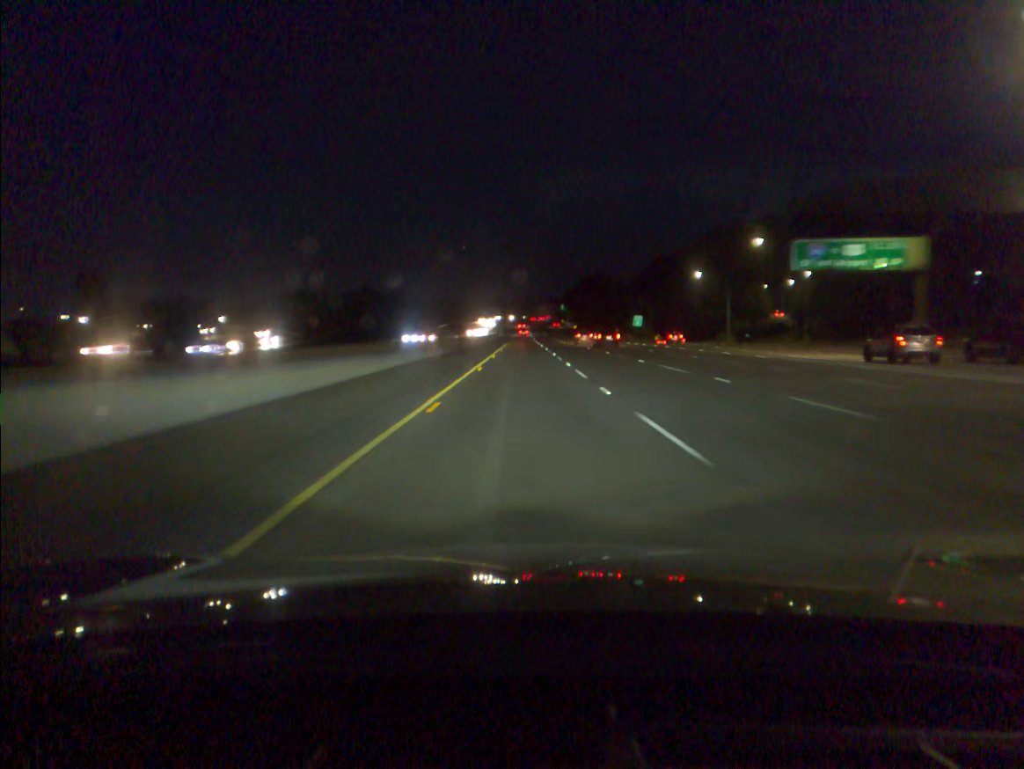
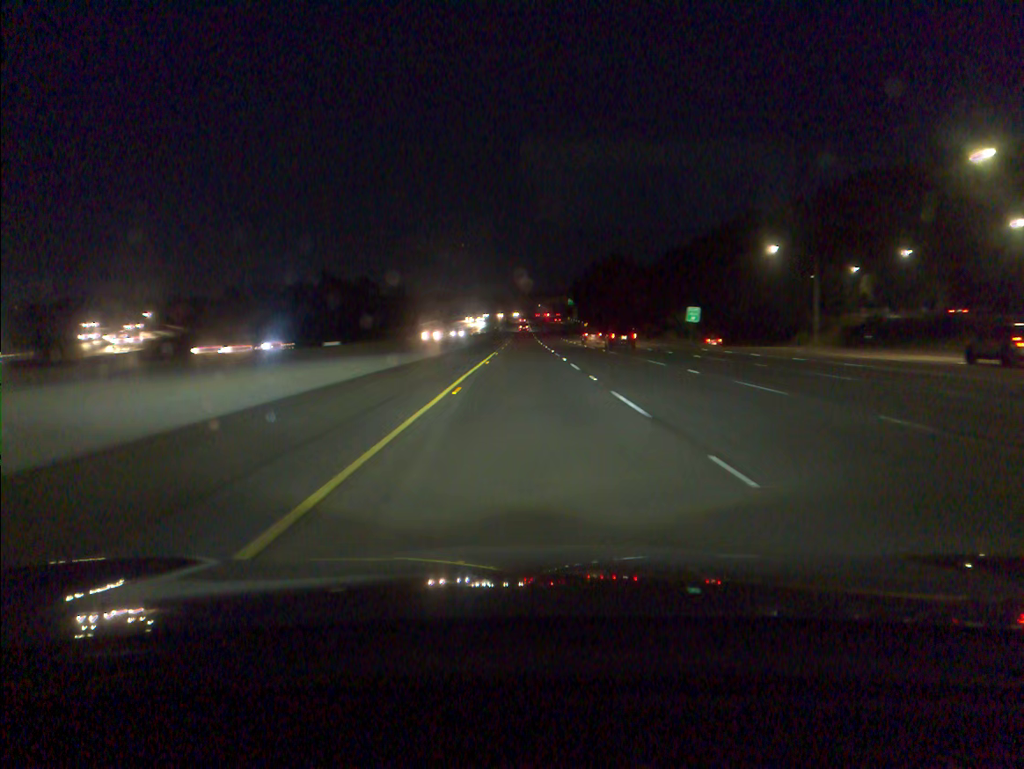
(0.0, +39.9) m; 0°
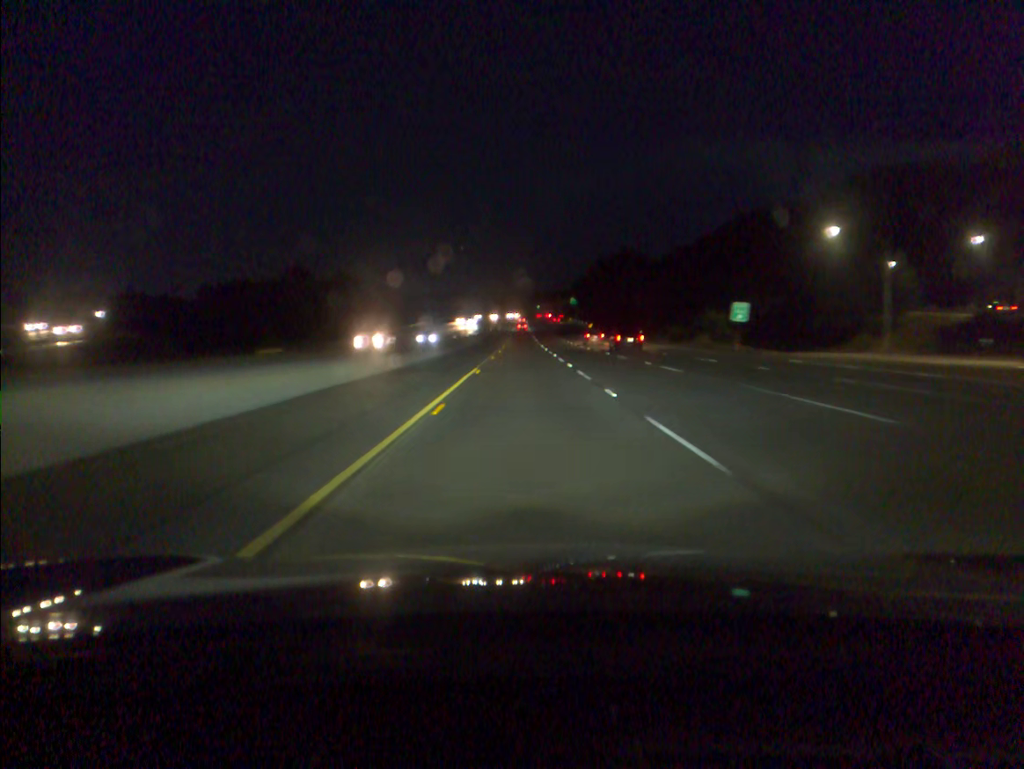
(0.0, +19.9) m; 0°
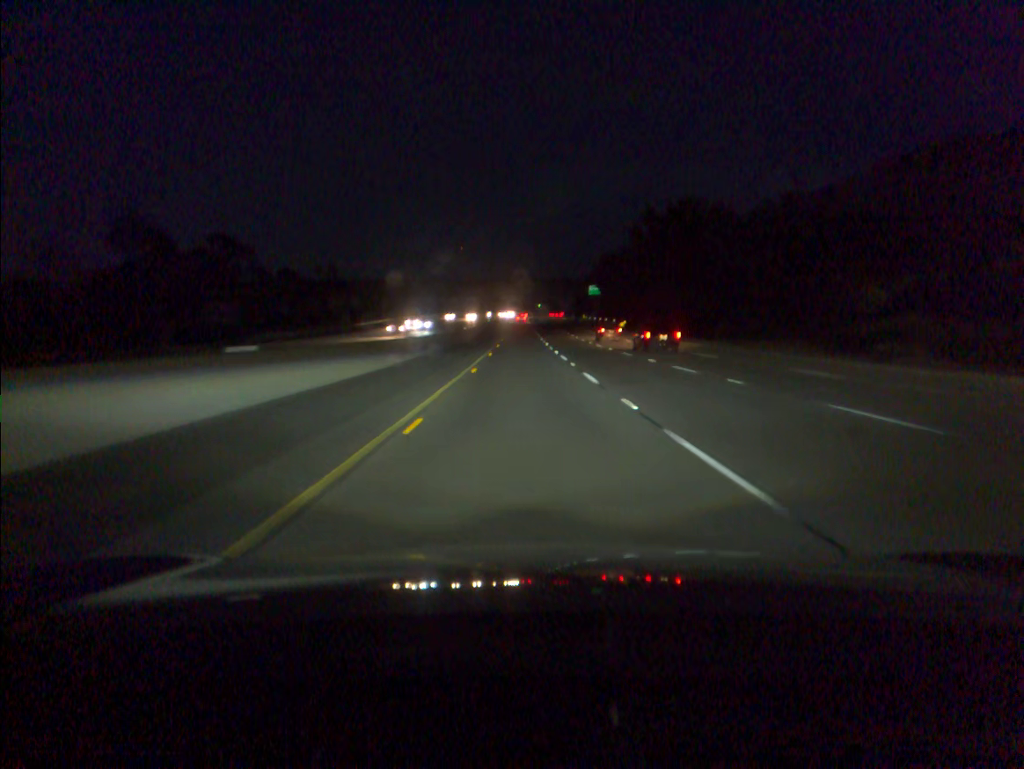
(0.0, +60.0) m; 0°
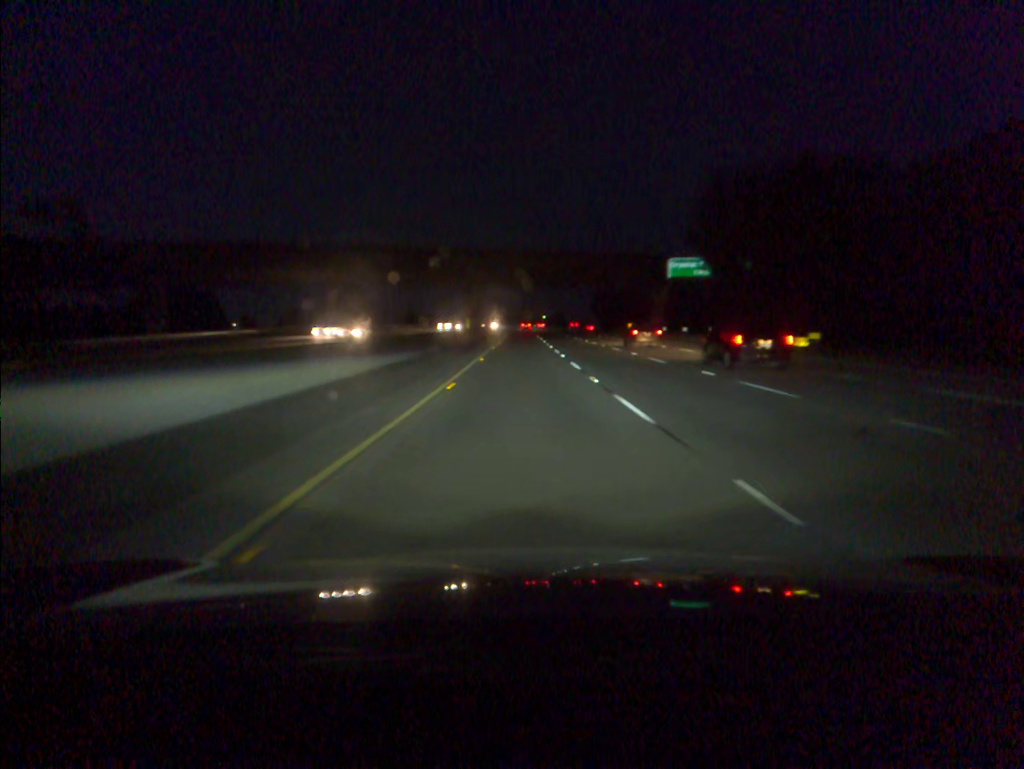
(0.0, +79.8) m; 0°
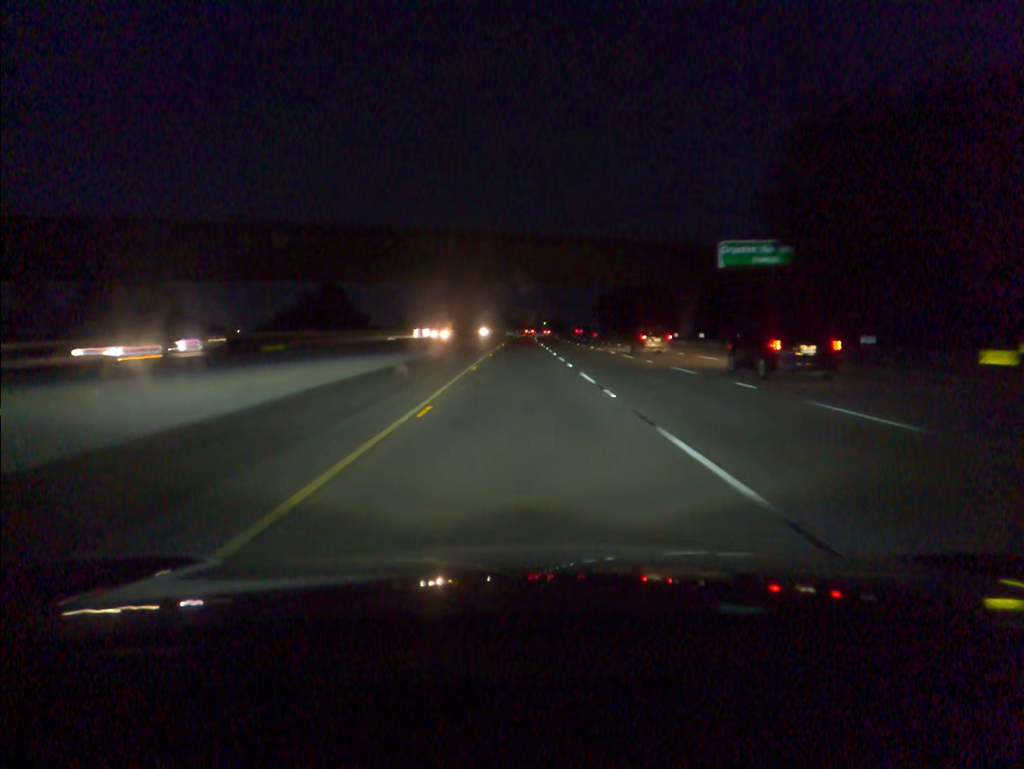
(0.0, +19.9) m; 0°
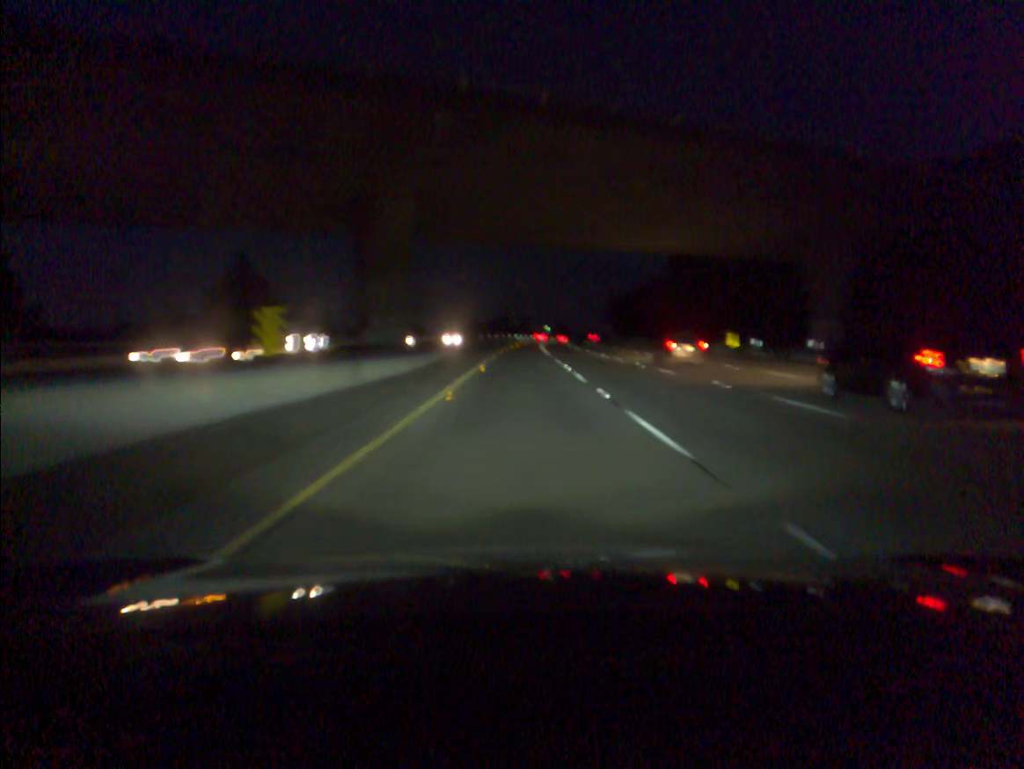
(0.0, +39.7) m; 0°
